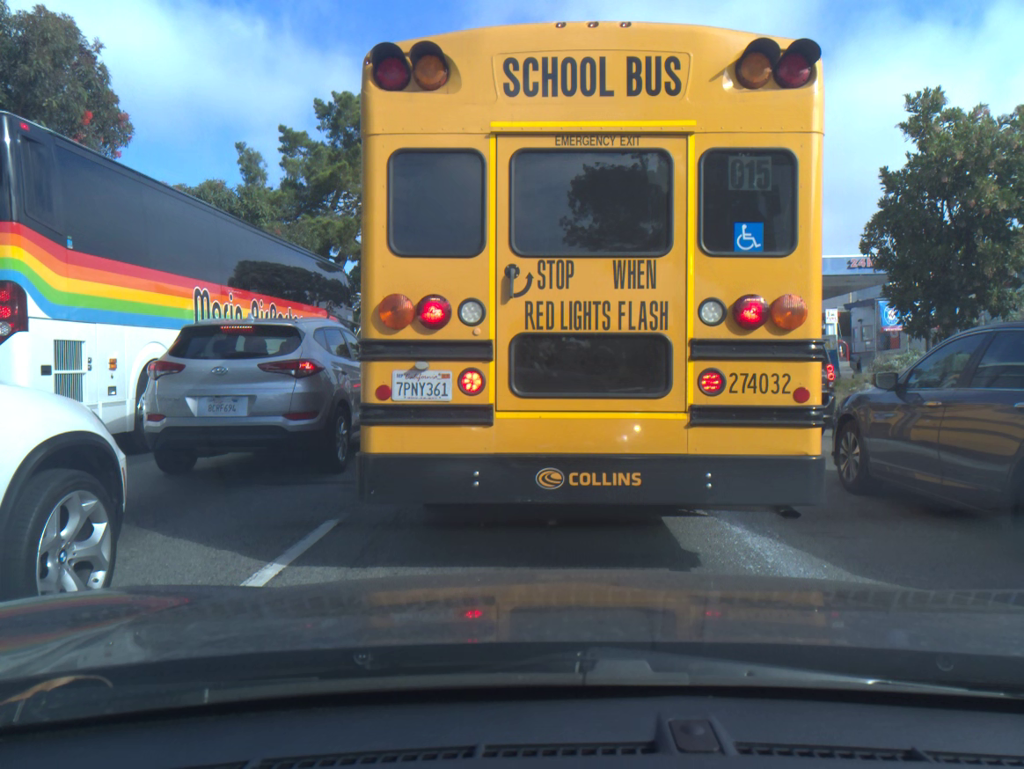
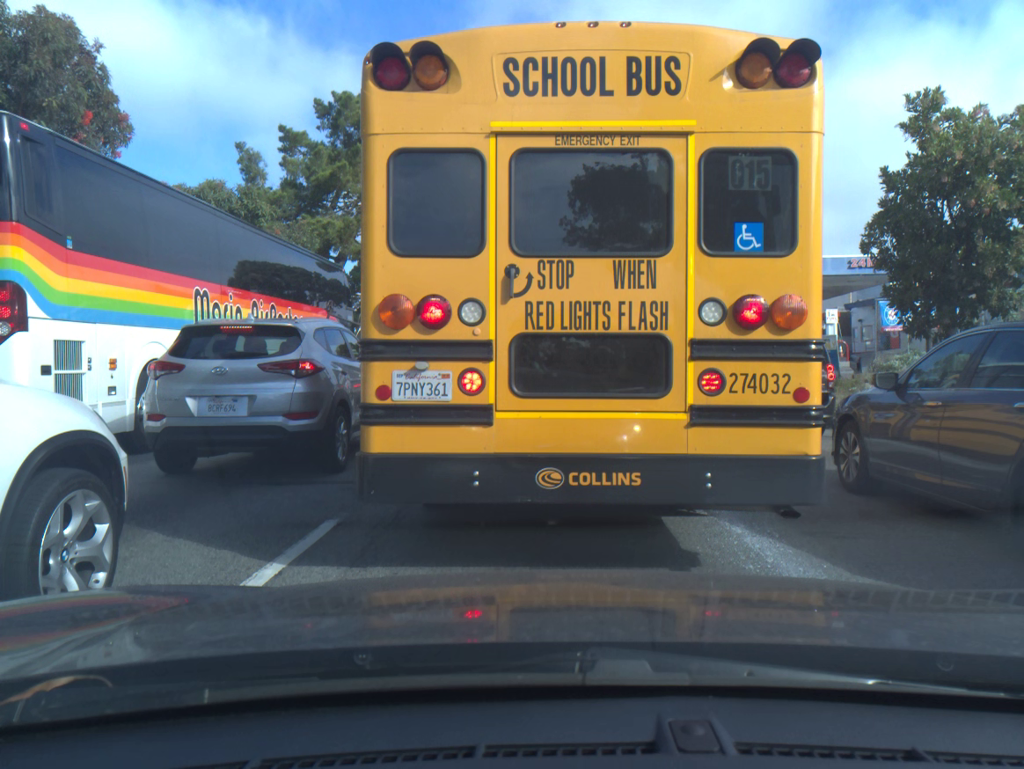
(0.0, 0.0) m; 0°
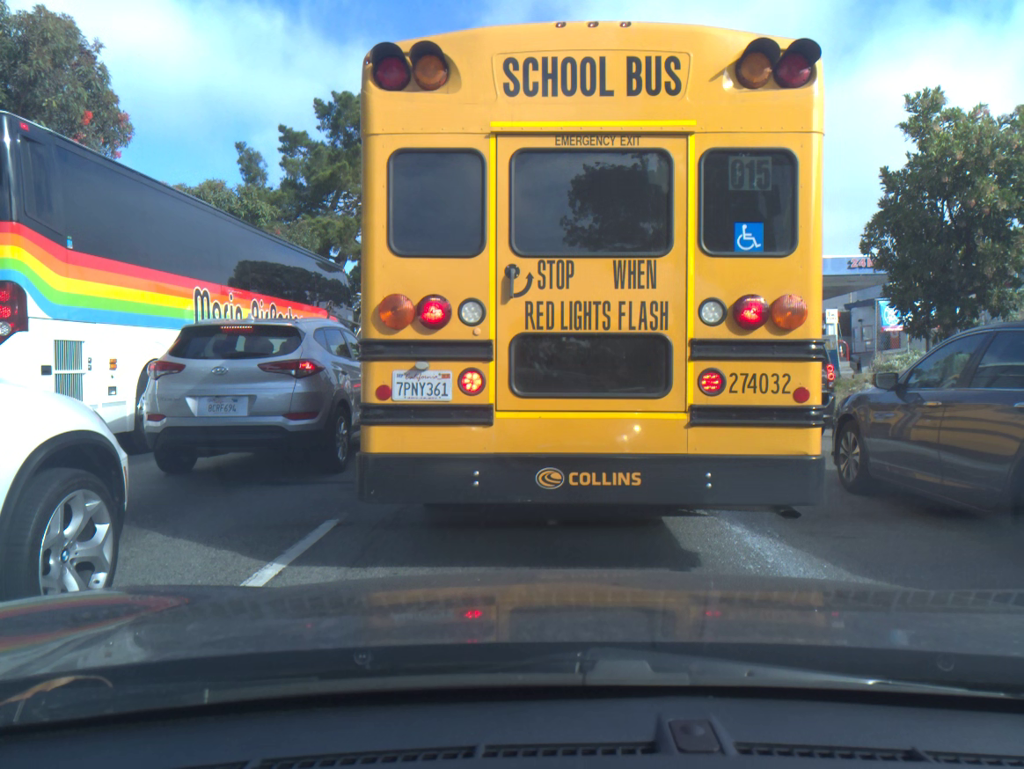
(0.0, 0.0) m; 0°
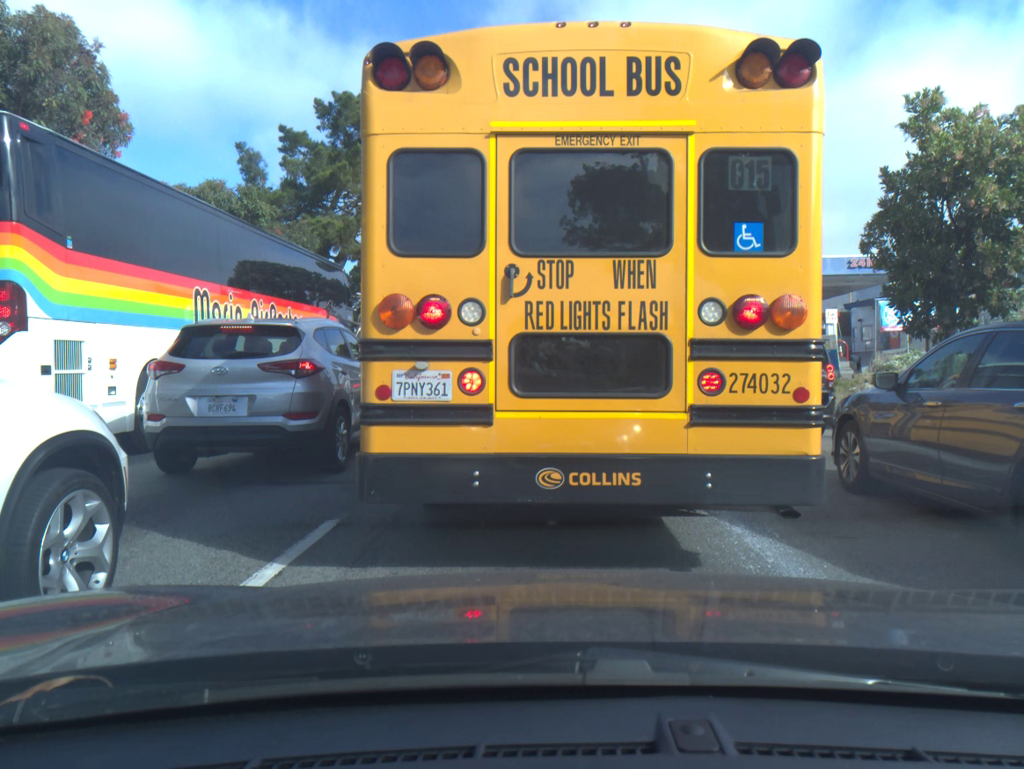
(0.0, 0.0) m; 0°
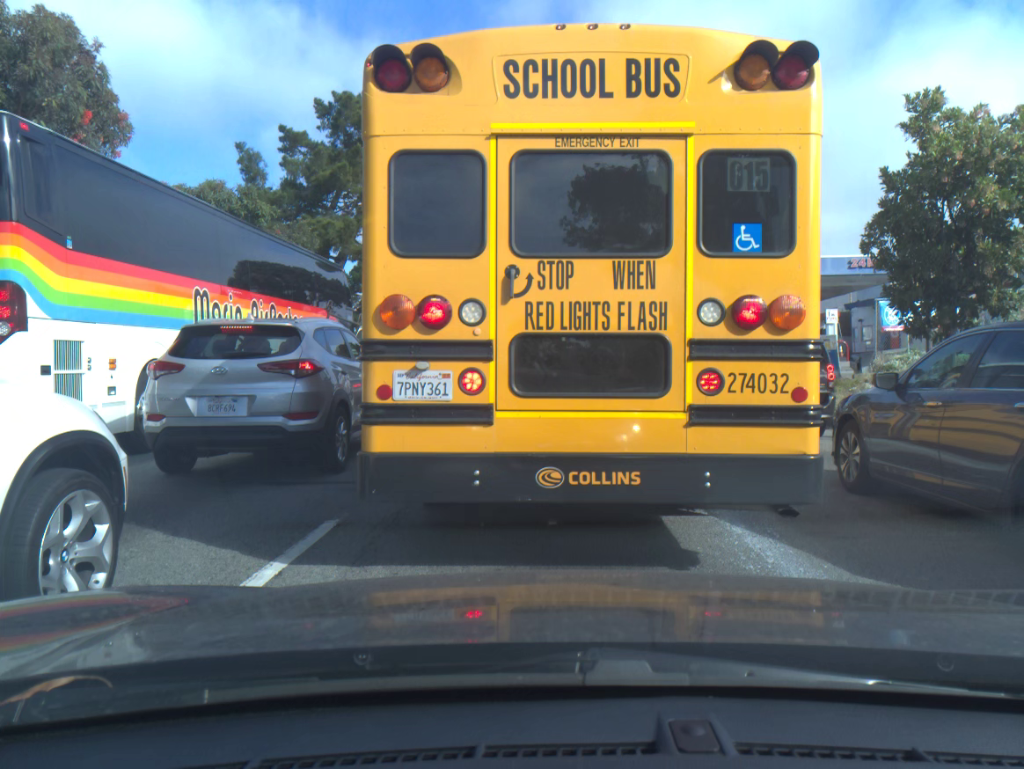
(0.0, 0.0) m; 0°
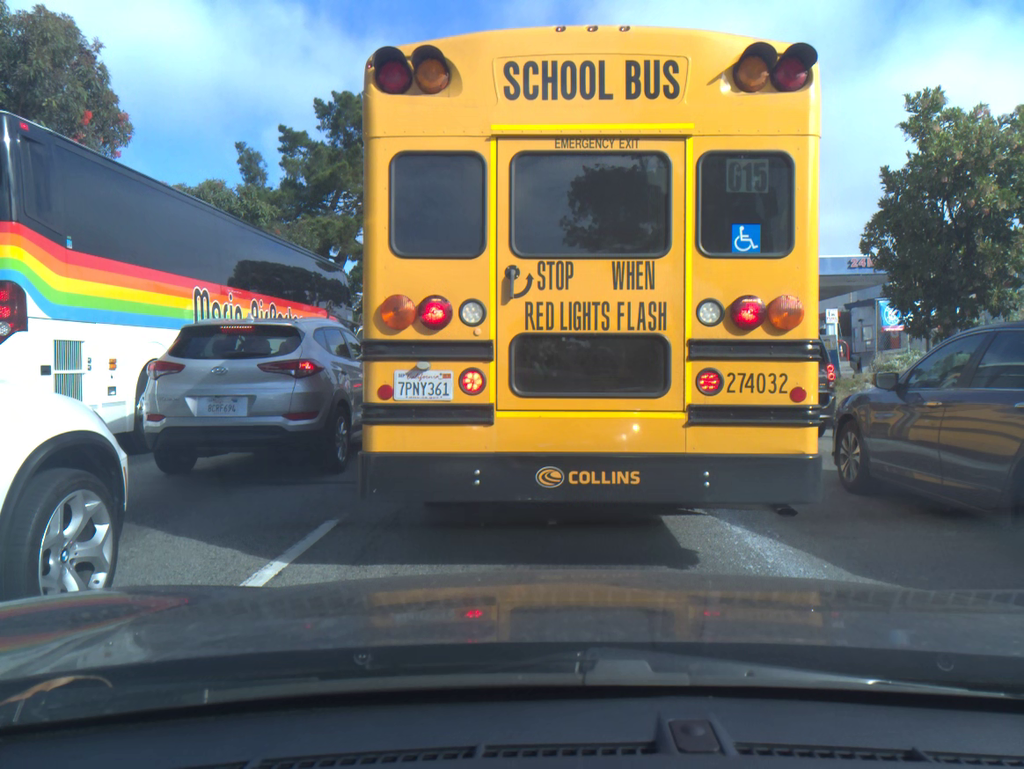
(0.0, 0.0) m; 0°
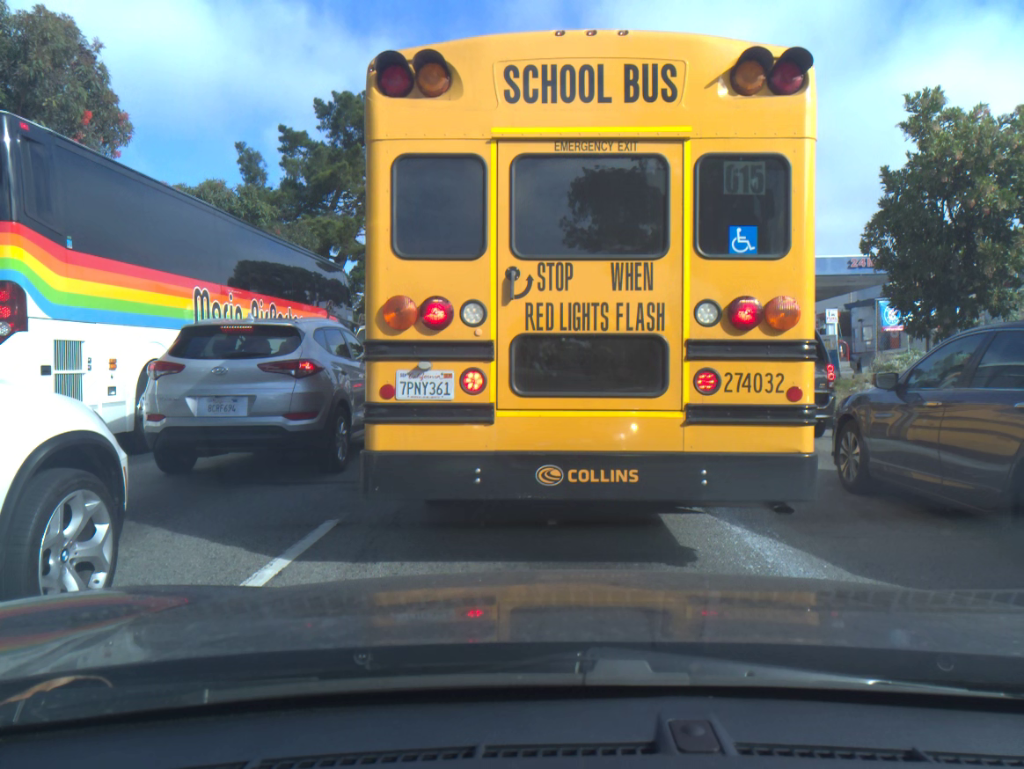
(0.0, 0.0) m; 0°
